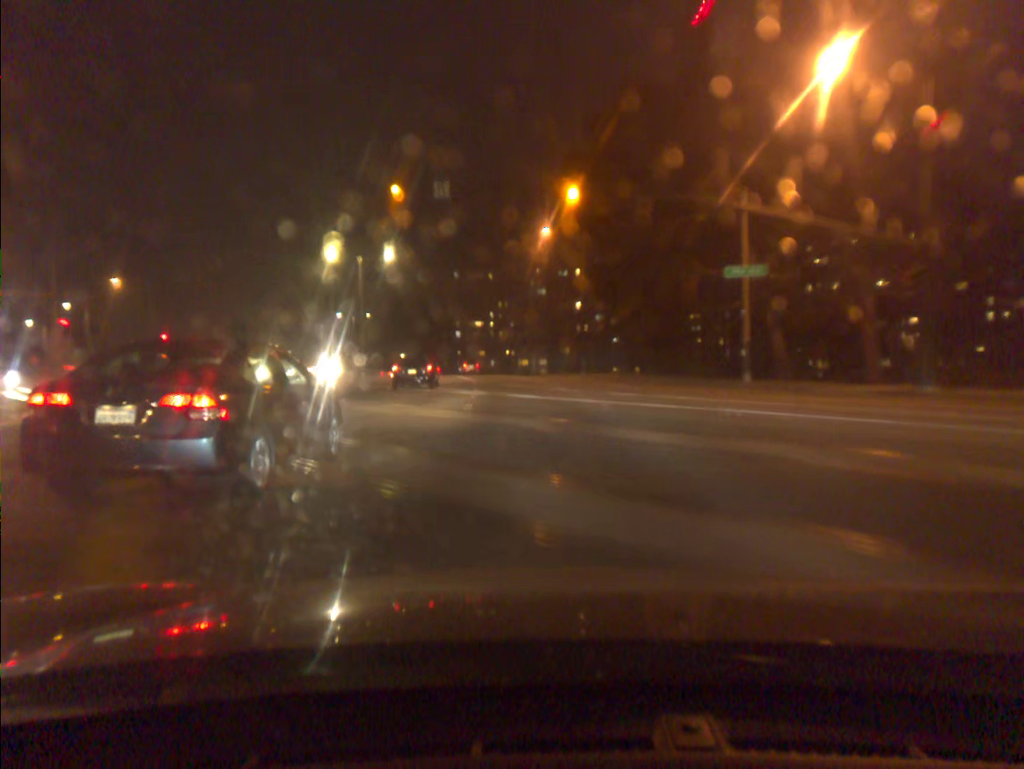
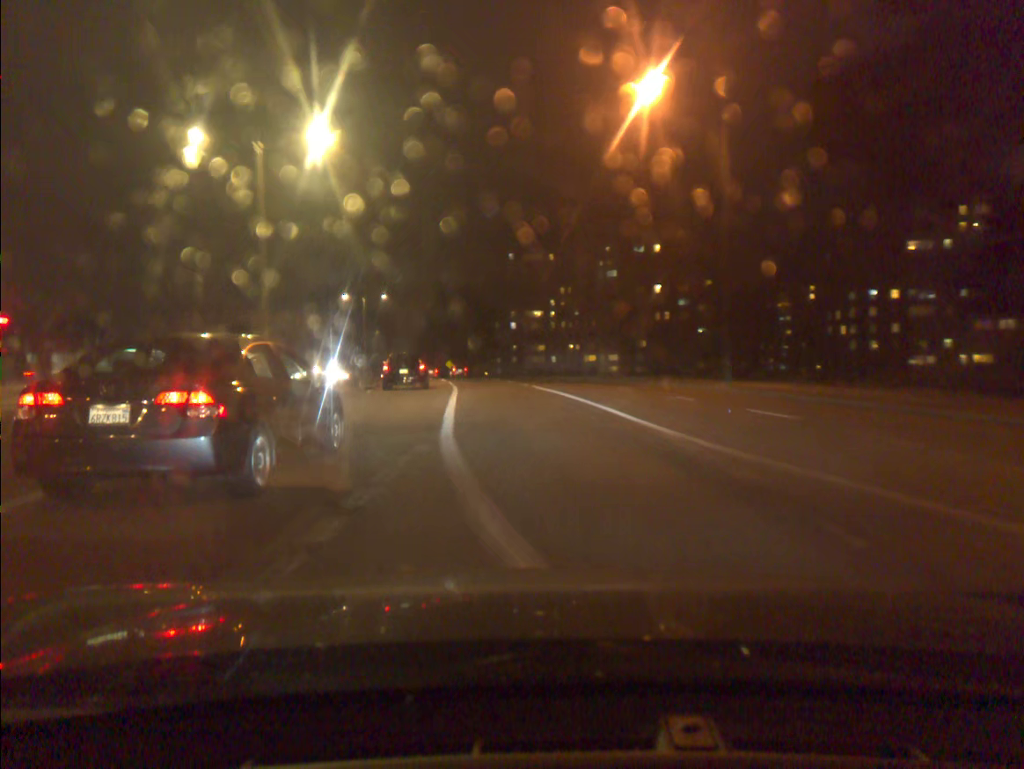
(-1.1, +32.2) m; -5°
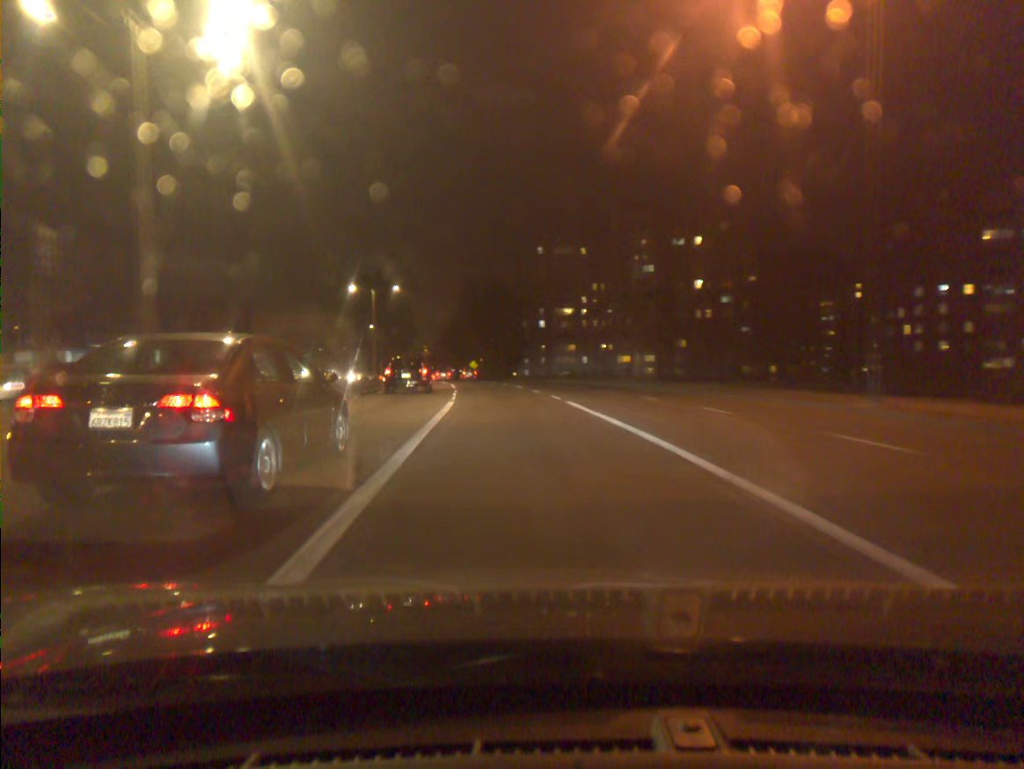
(-0.2, +10.9) m; -2°
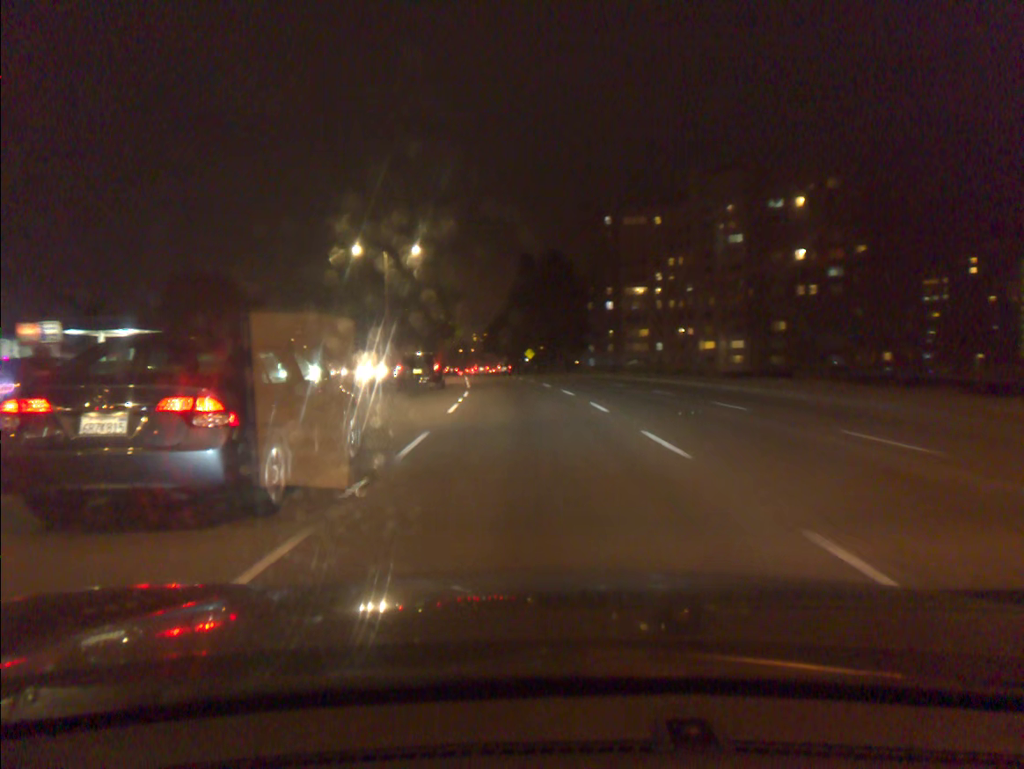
(-0.9, +22.2) m; -4°
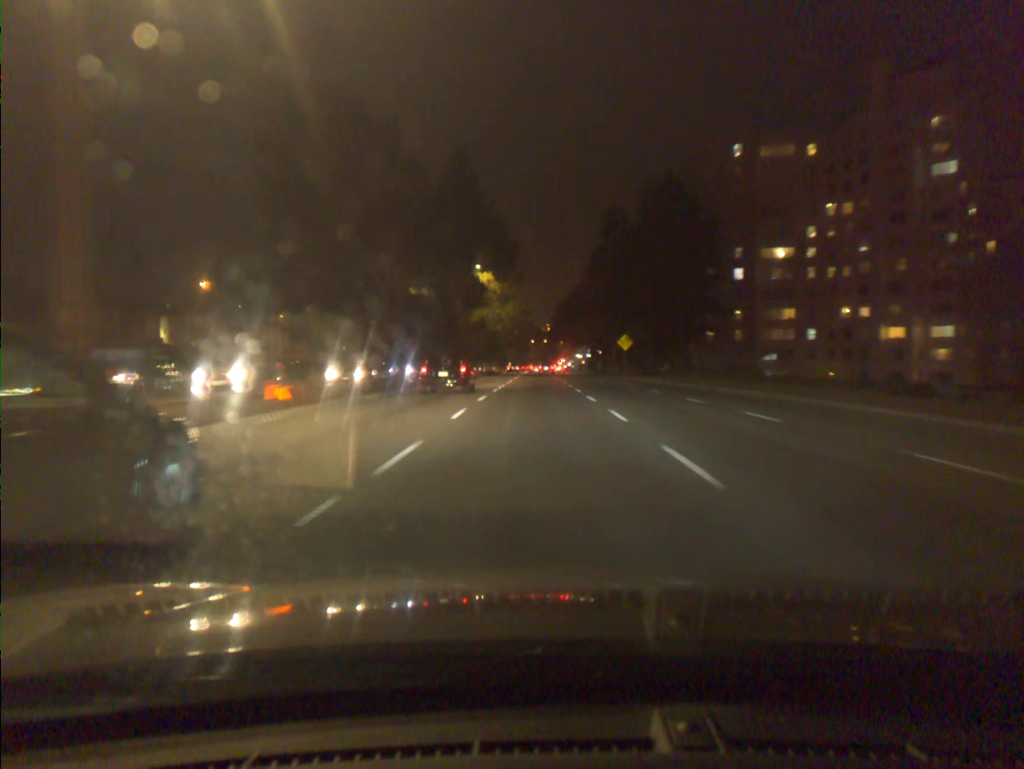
(-2.5, +46.0) m; -5°
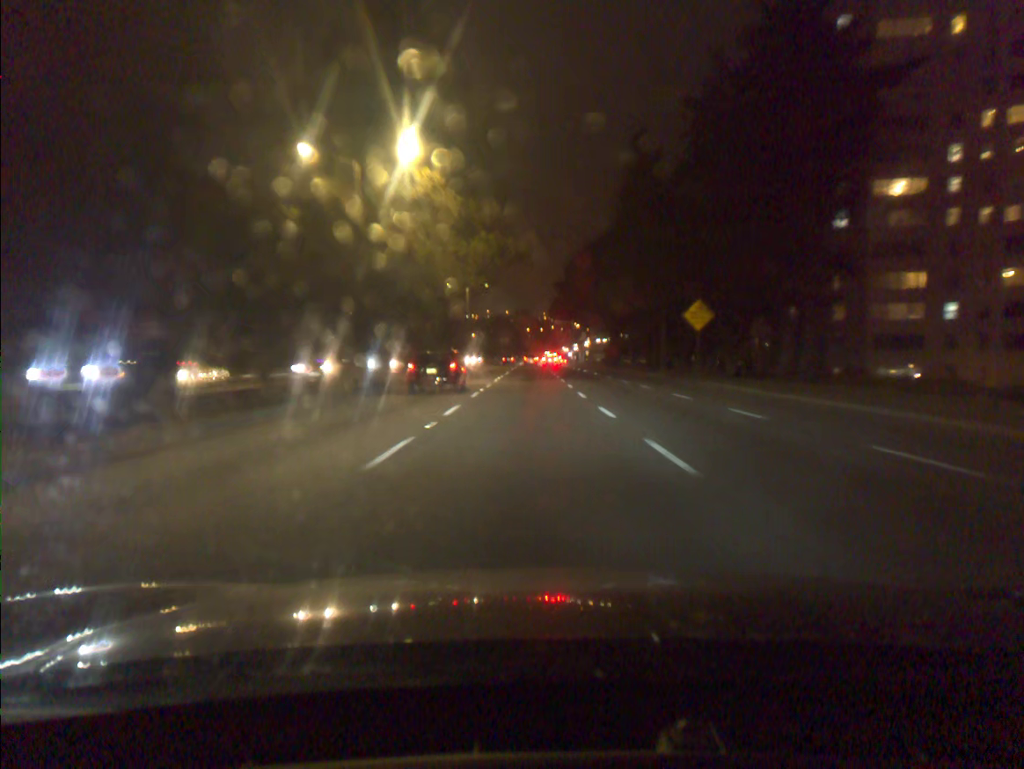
(0.0, +36.7) m; 0°
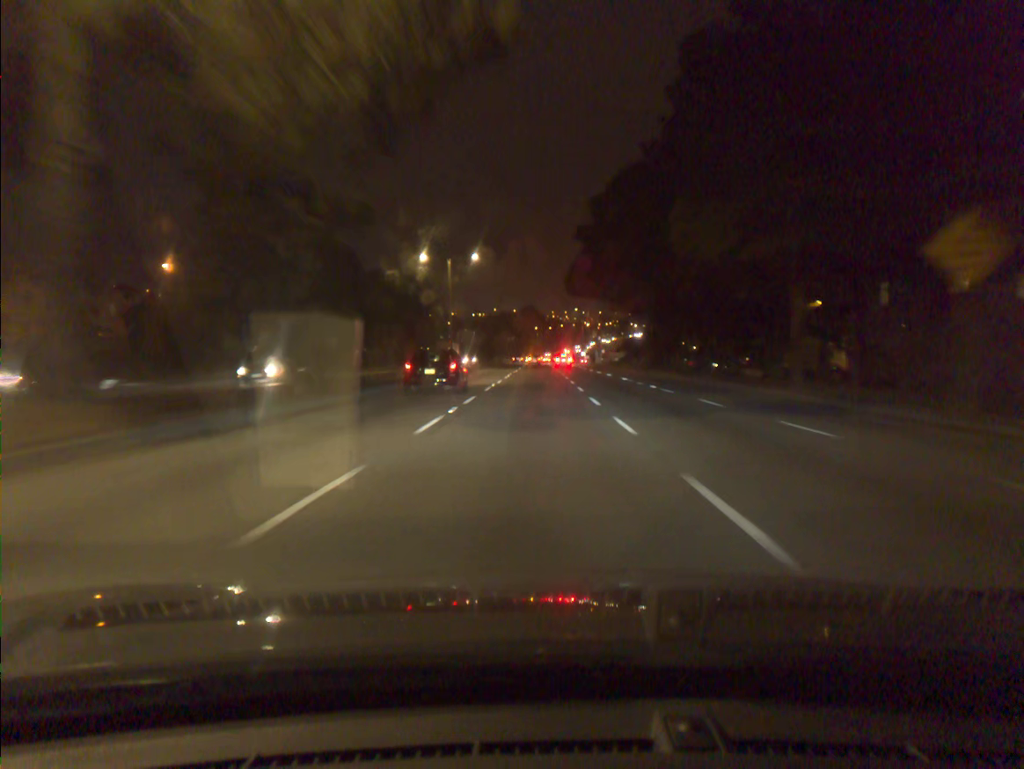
(-0.1, +25.7) m; -1°
